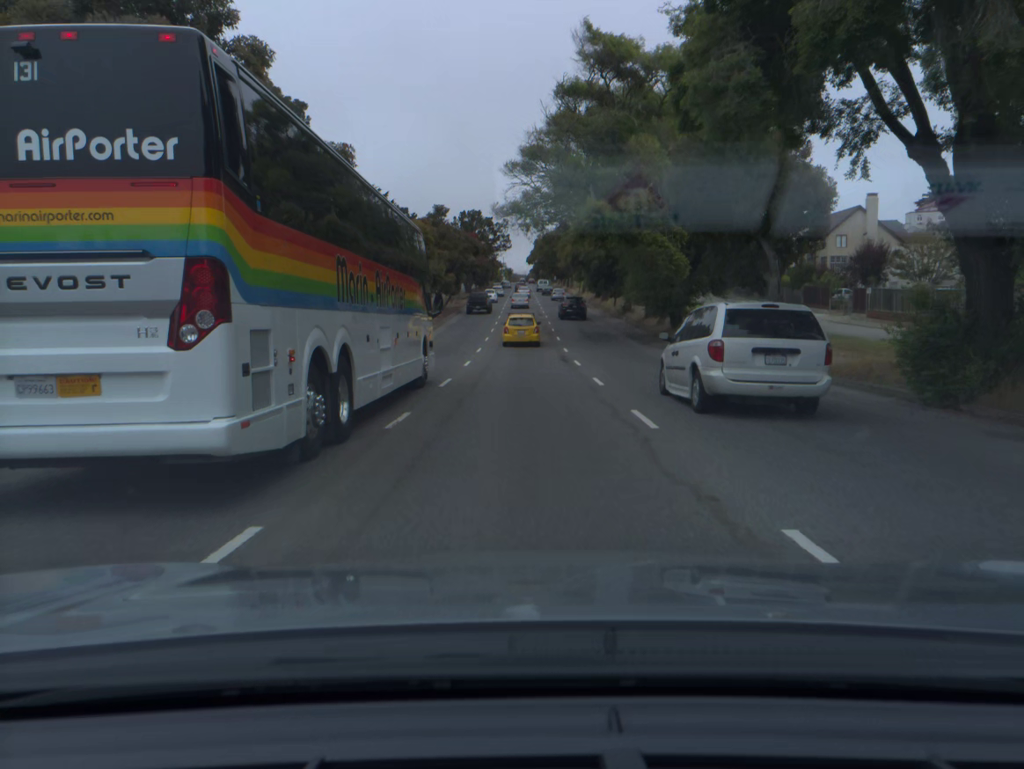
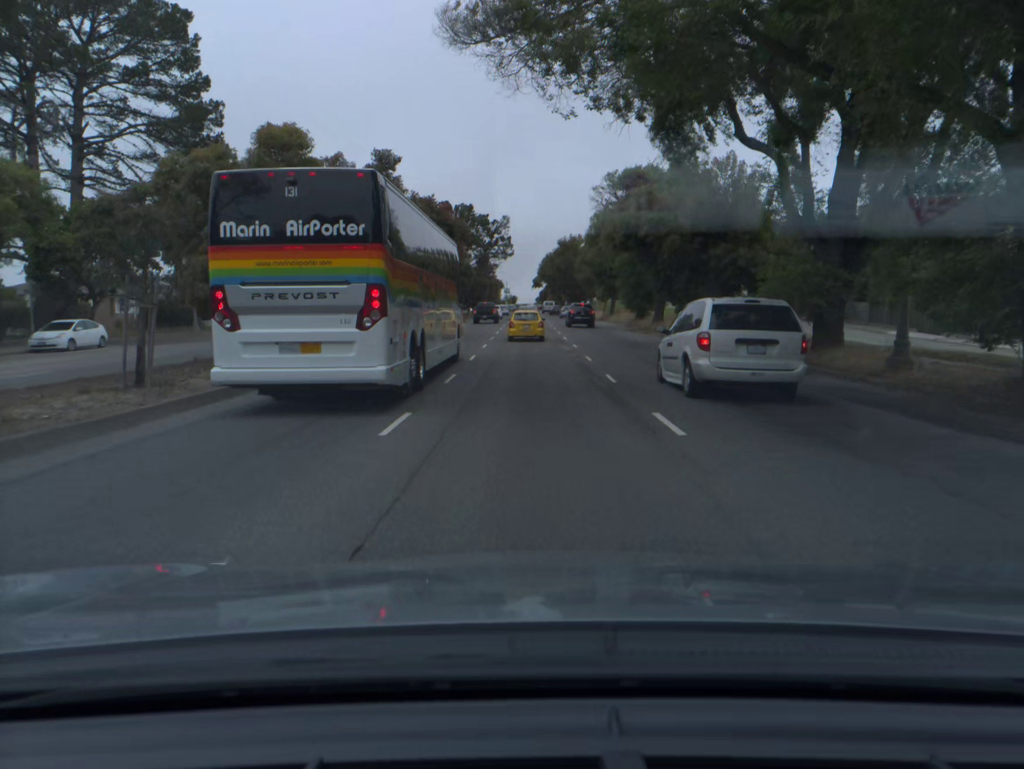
(-0.1, +29.8) m; 0°
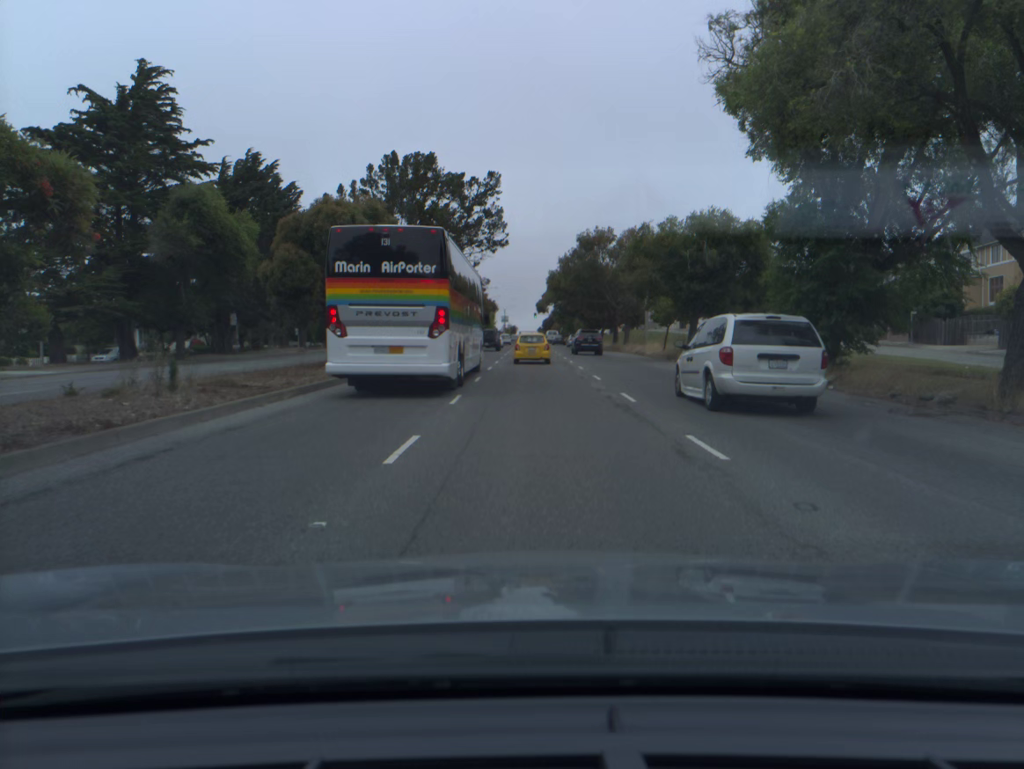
(-0.1, +37.2) m; 0°
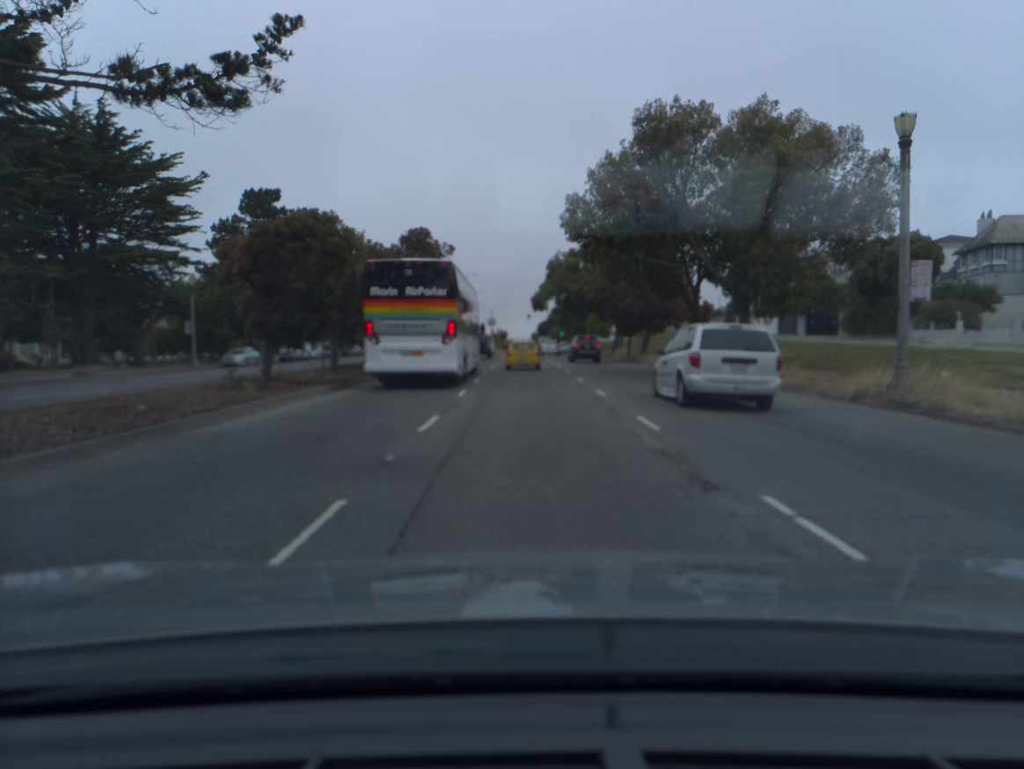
(+0.3, +39.9) m; +1°
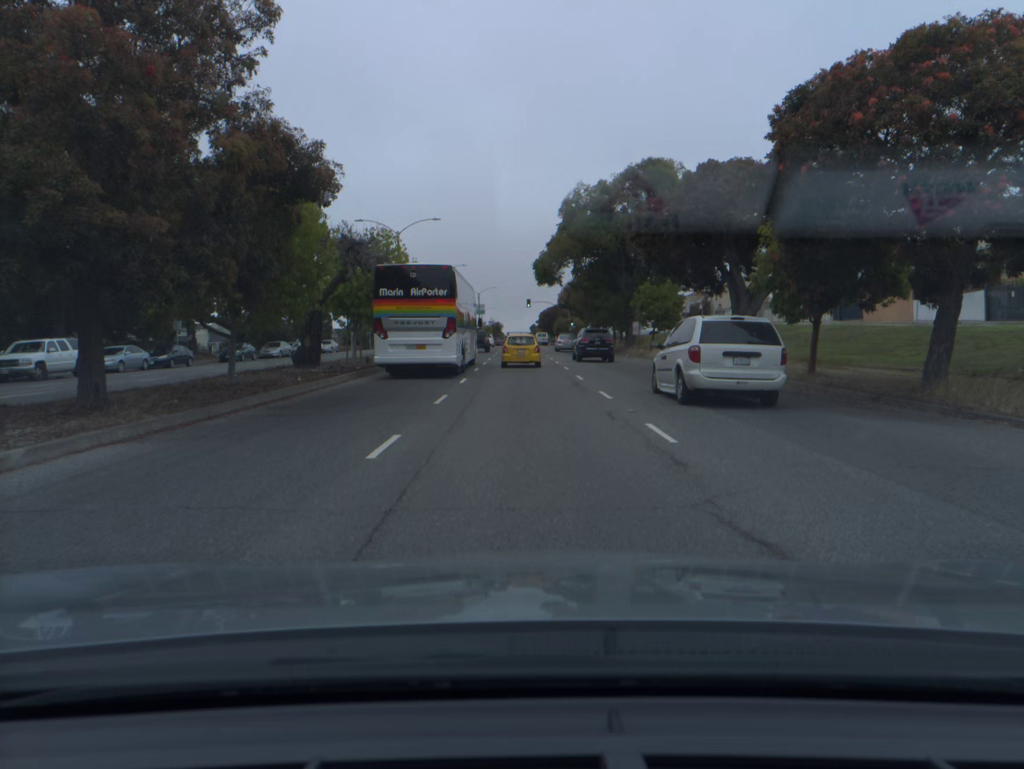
(-0.1, +38.9) m; 0°
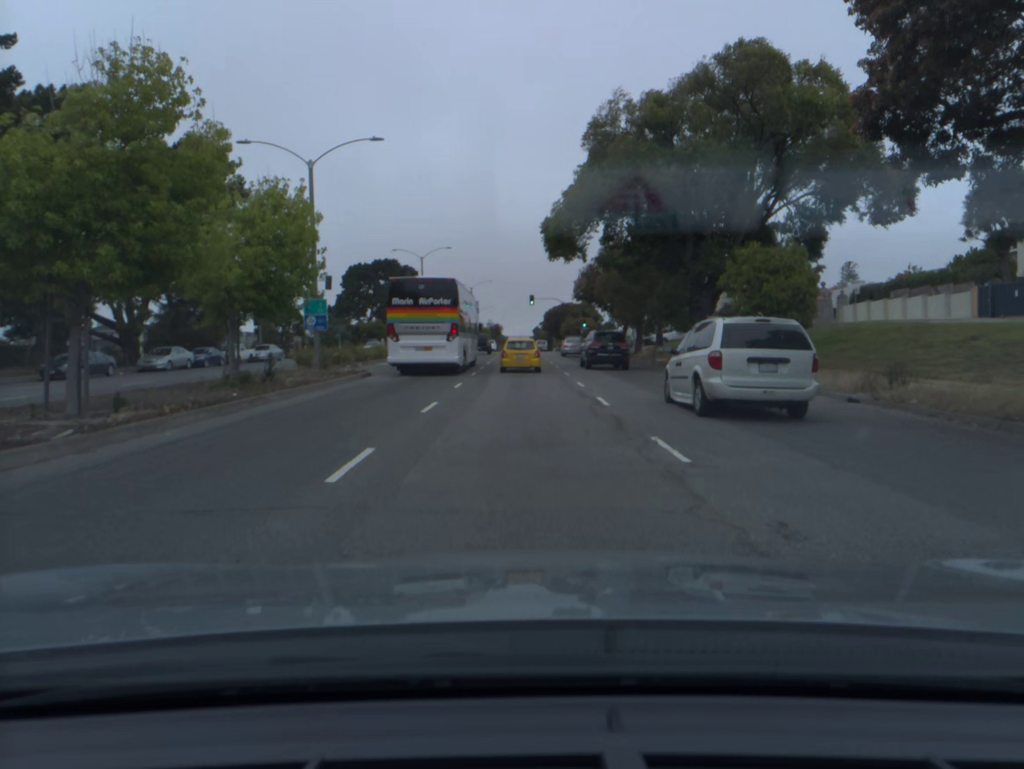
(0.0, +22.9) m; 0°
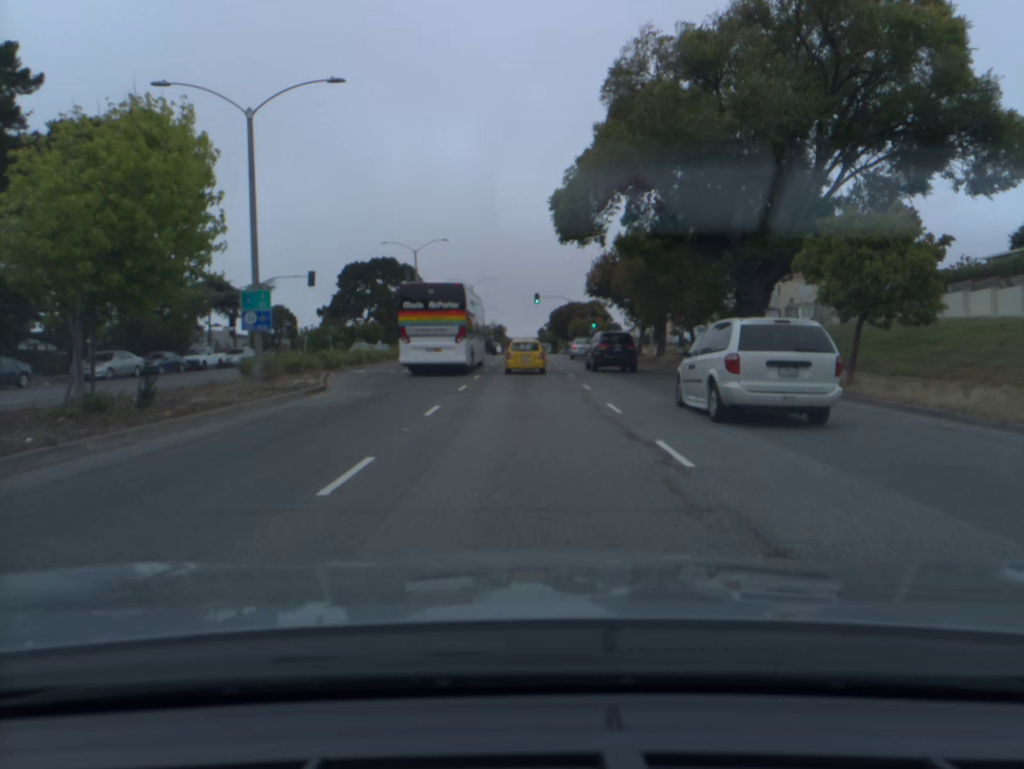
(0.0, +7.6) m; 0°
